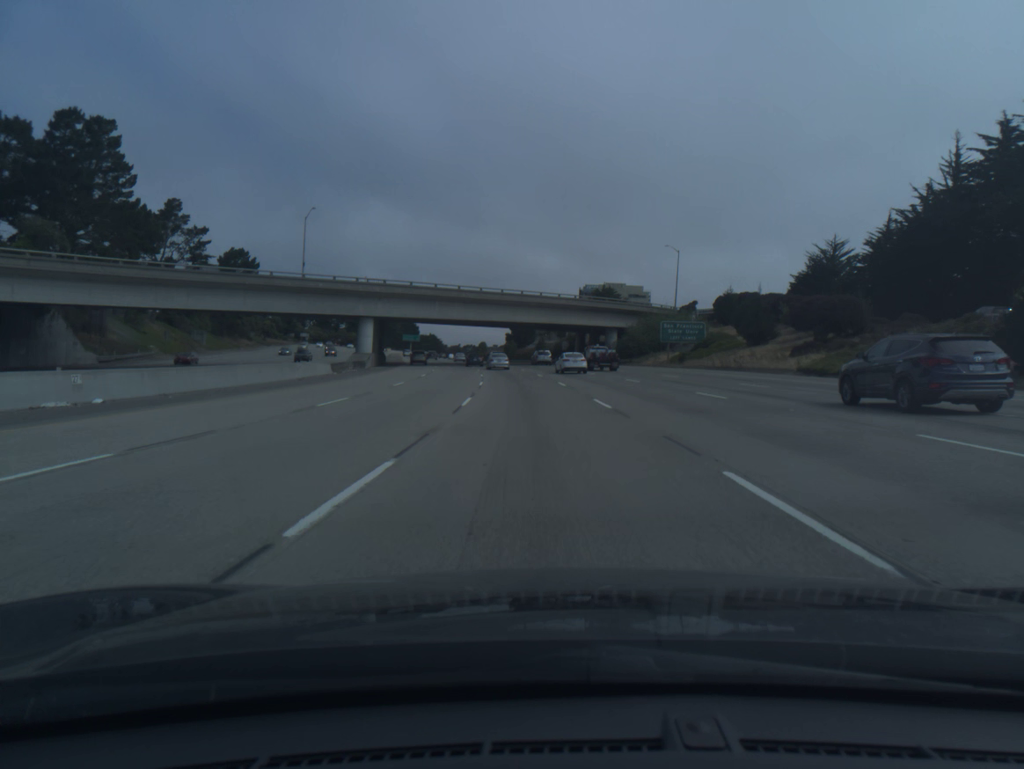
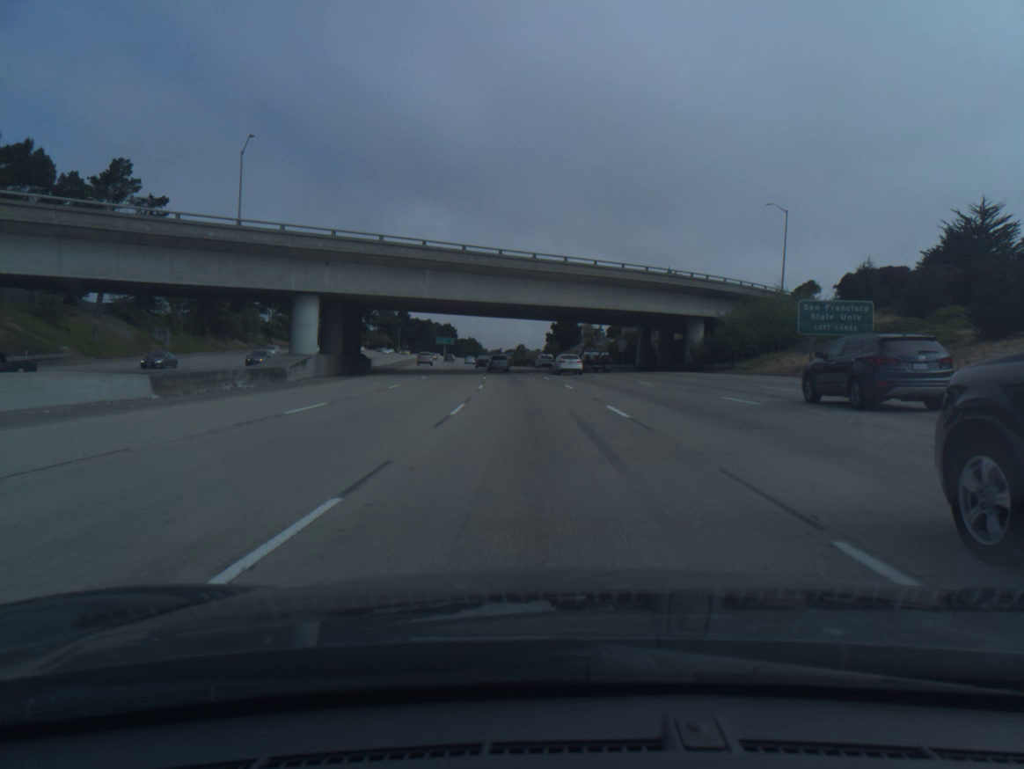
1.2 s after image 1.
(-0.9, +31.6) m; -3°
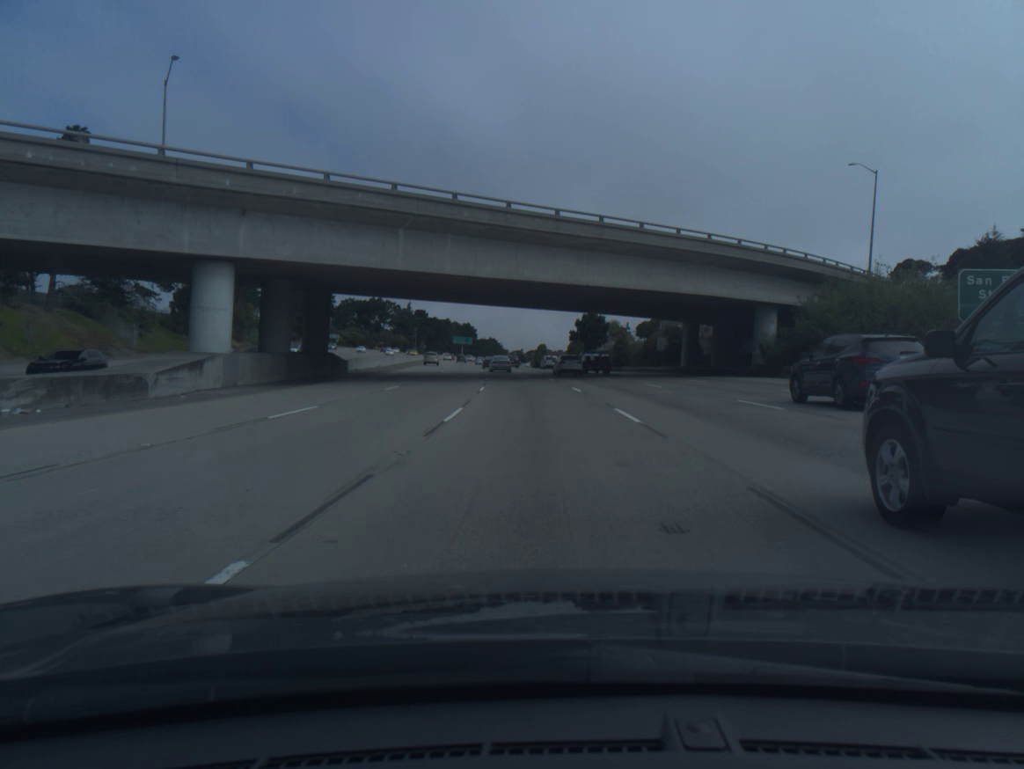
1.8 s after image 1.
(-0.2, +15.9) m; -2°
